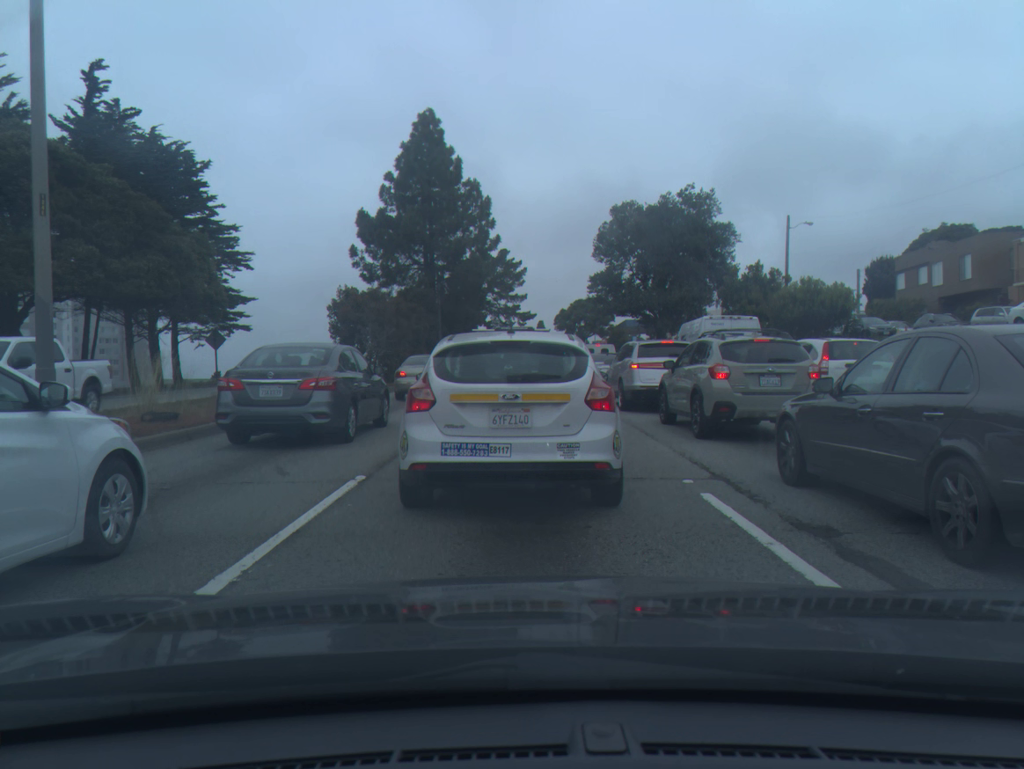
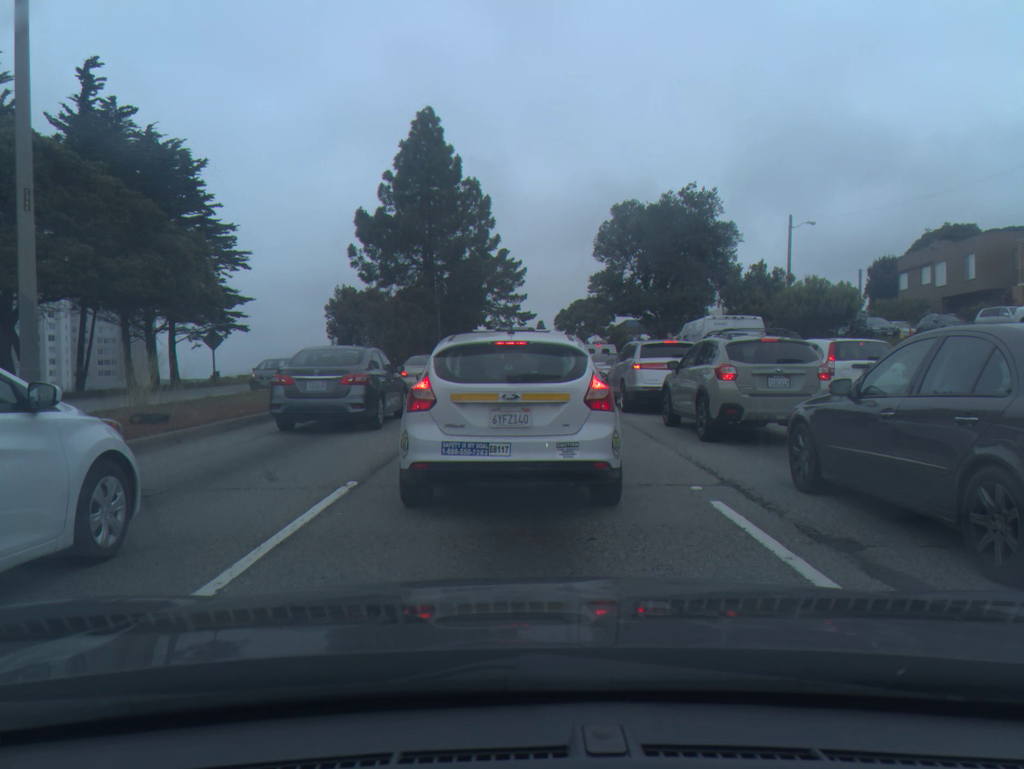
(0.0, +0.3) m; 0°
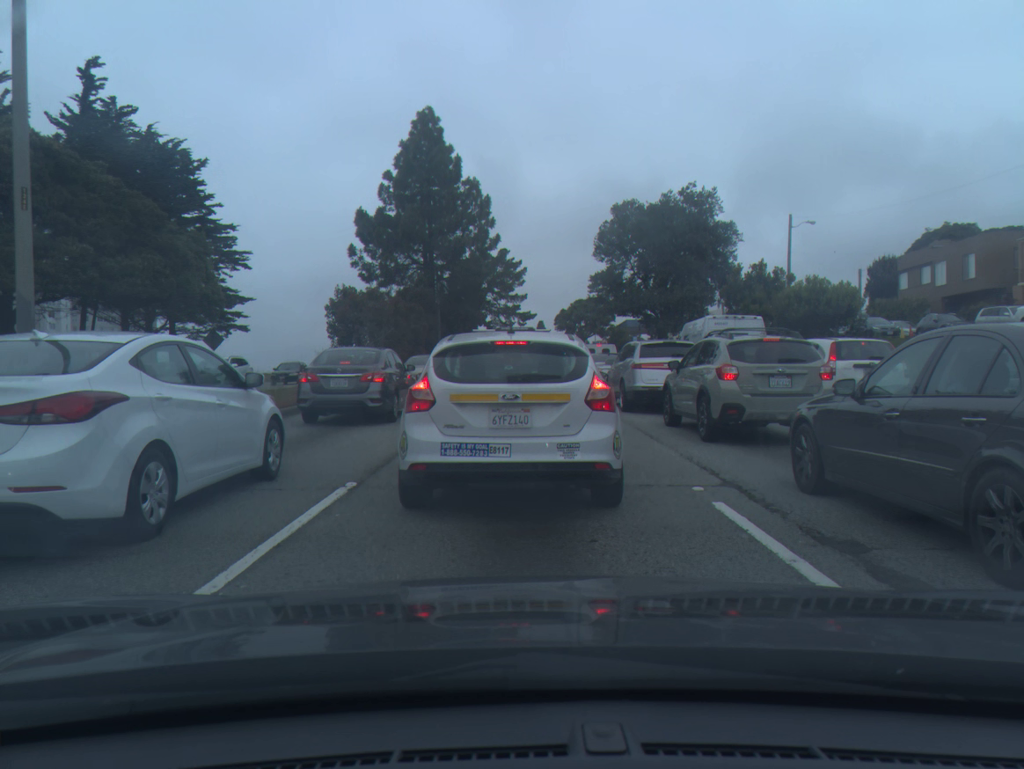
(0.0, +0.1) m; 0°
